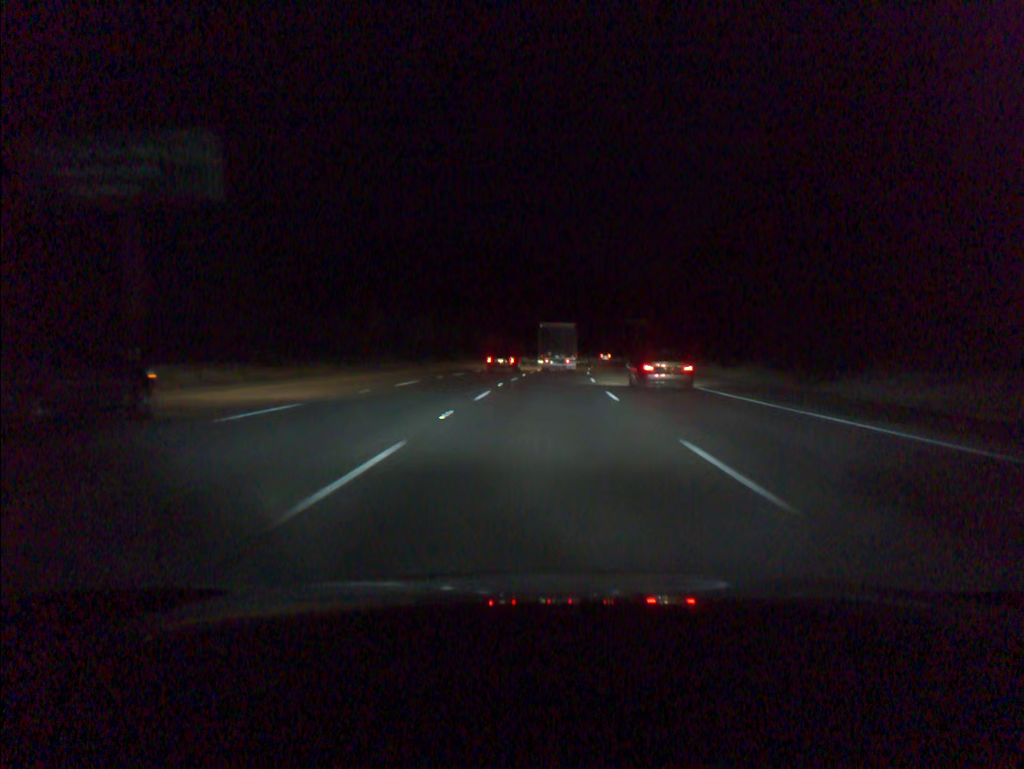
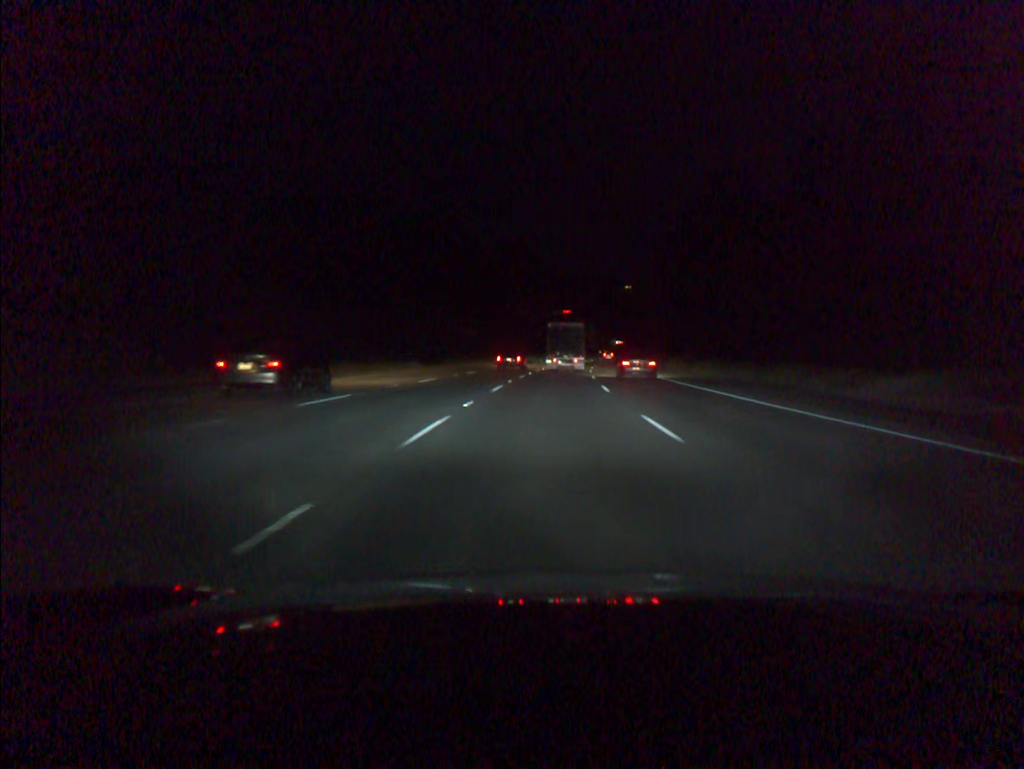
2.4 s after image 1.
(+2.7, +68.4) m; +5°
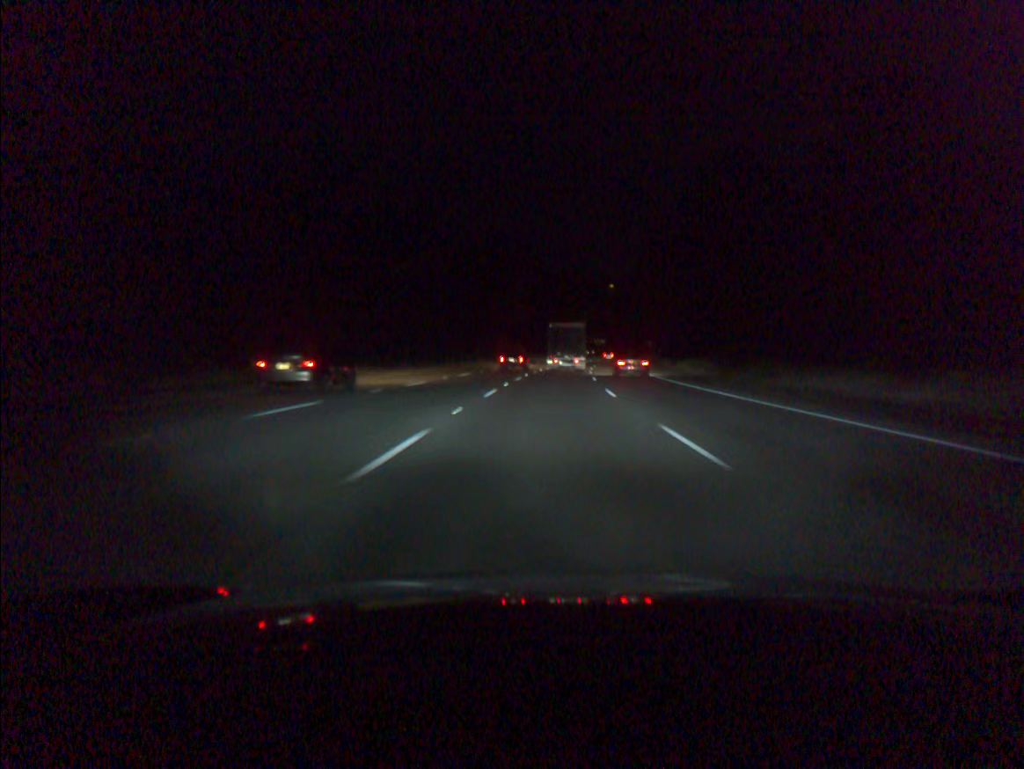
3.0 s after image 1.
(+0.2, +17.1) m; +1°
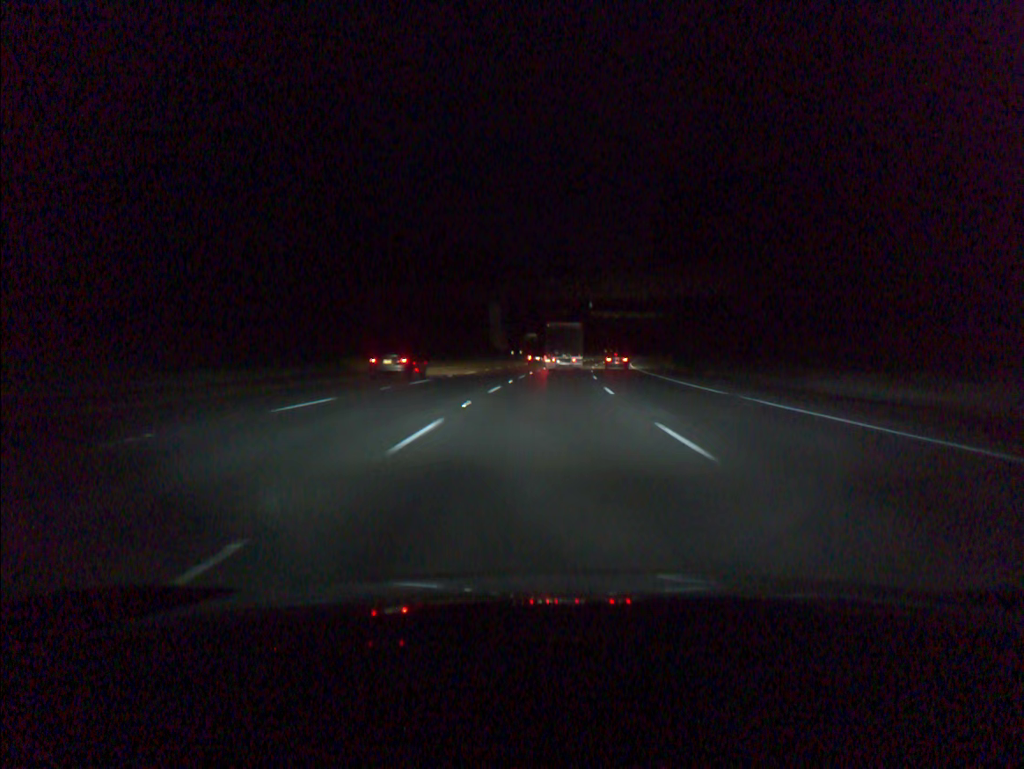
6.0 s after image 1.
(+4.6, +85.4) m; +6°
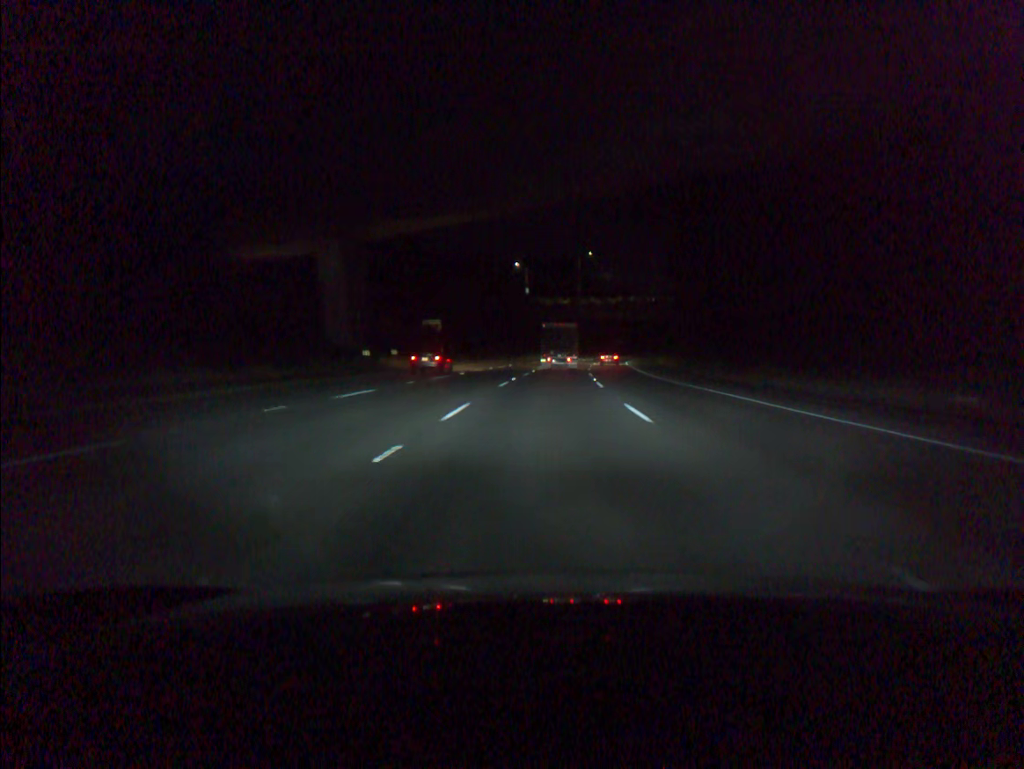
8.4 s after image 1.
(+2.9, +68.2) m; +5°
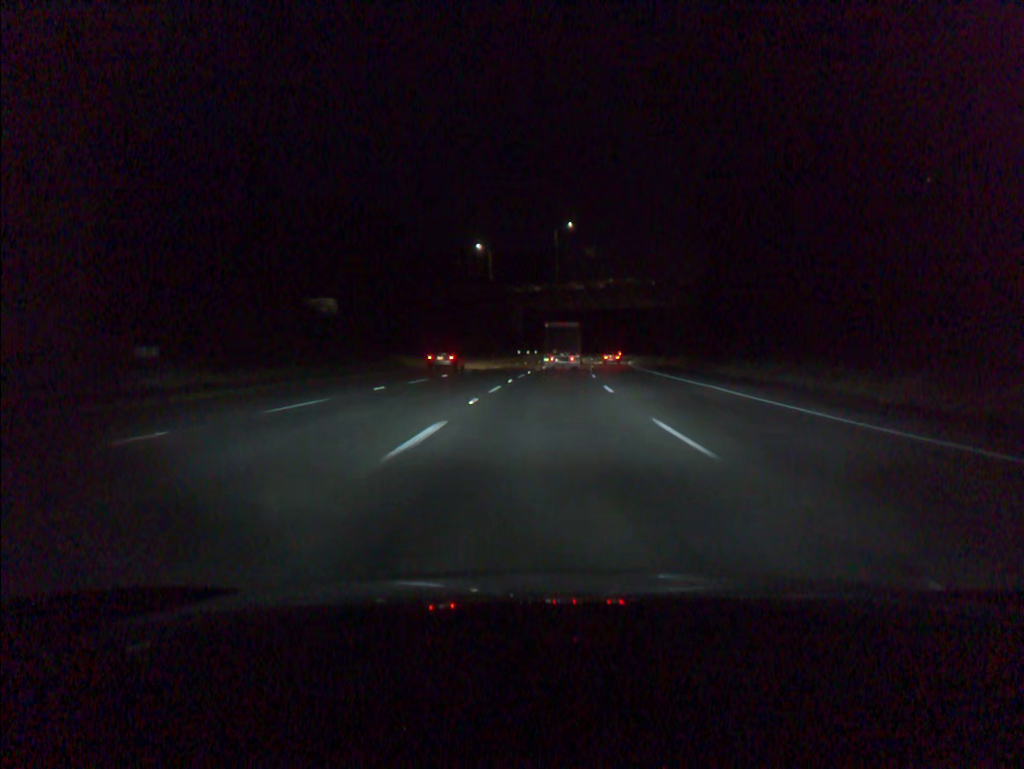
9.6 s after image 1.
(+0.7, +34.0) m; +2°
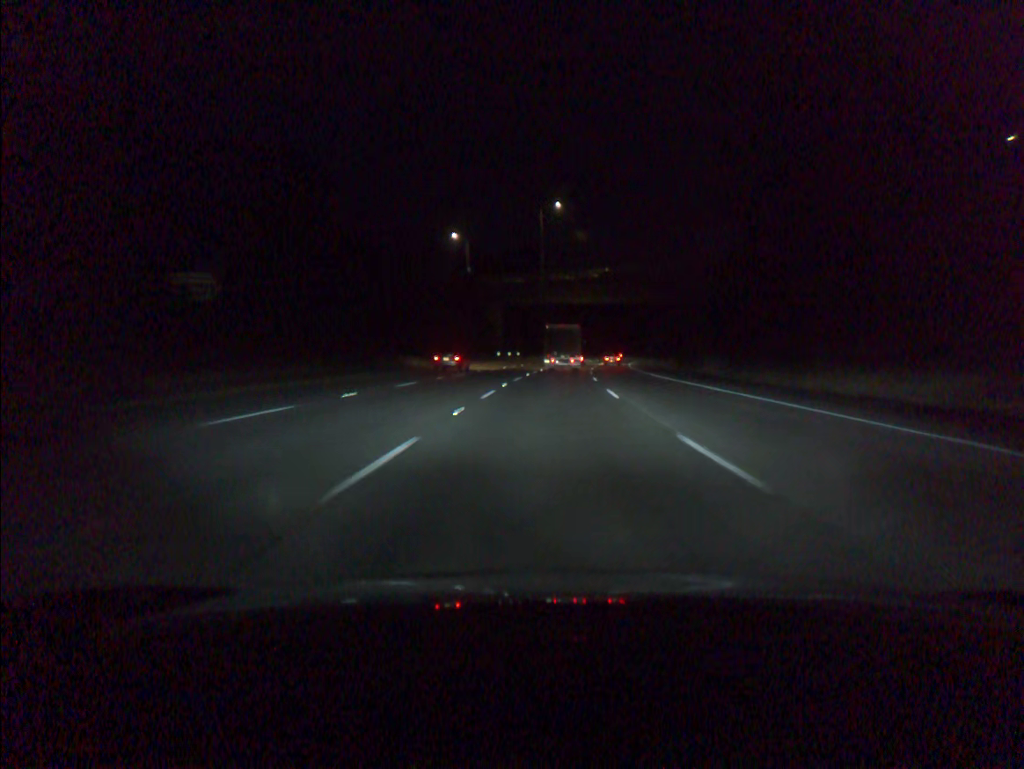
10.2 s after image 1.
(+0.2, +17.0) m; +1°
